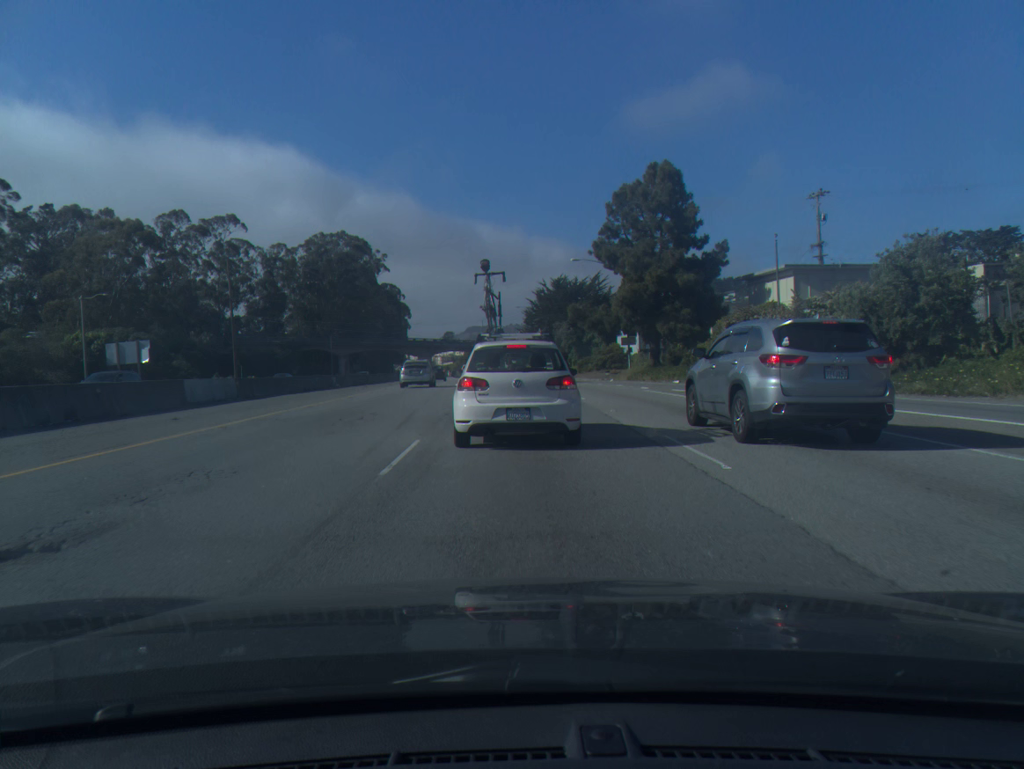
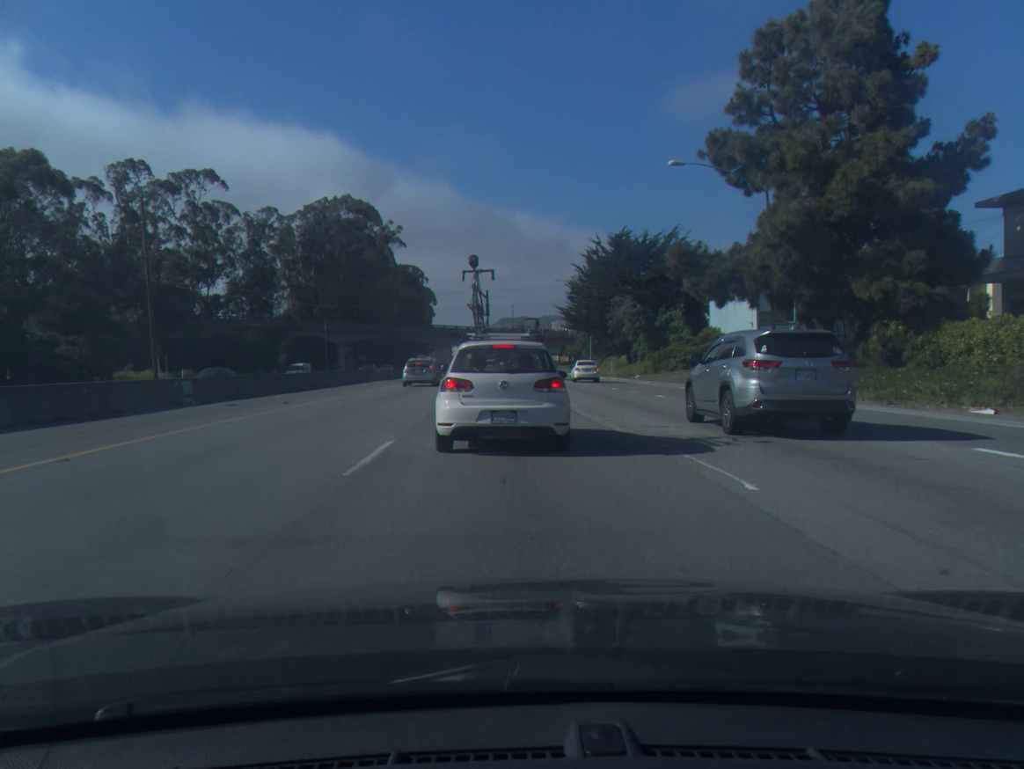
(-0.7, +30.5) m; -2°
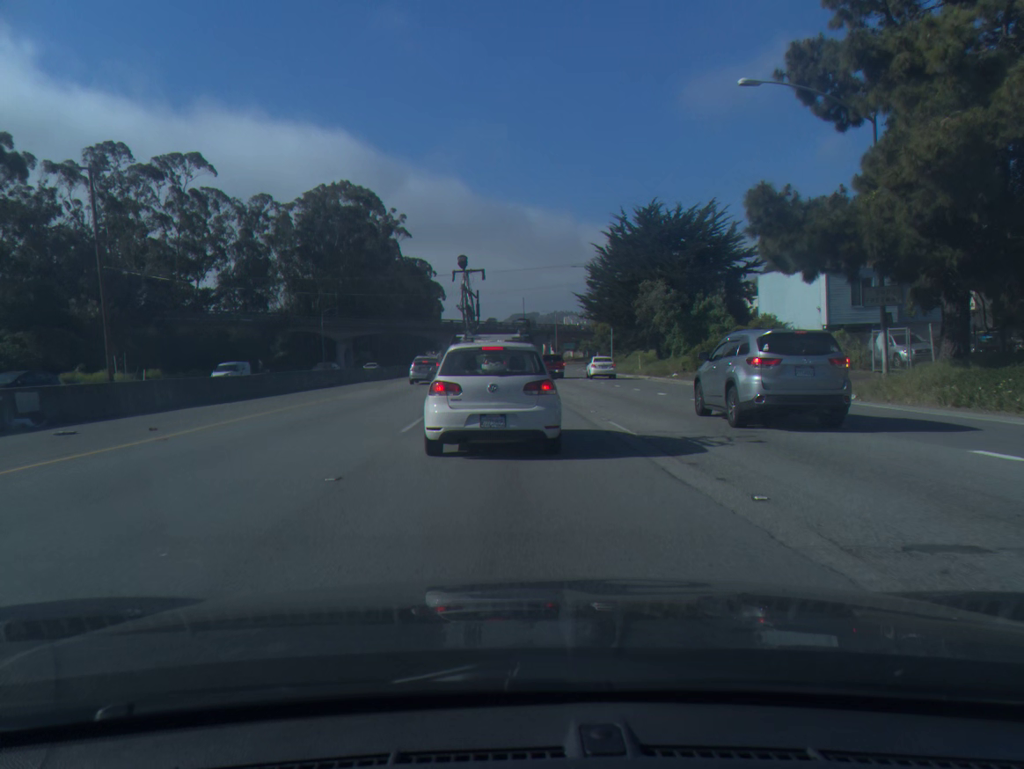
(-0.1, +9.6) m; -1°
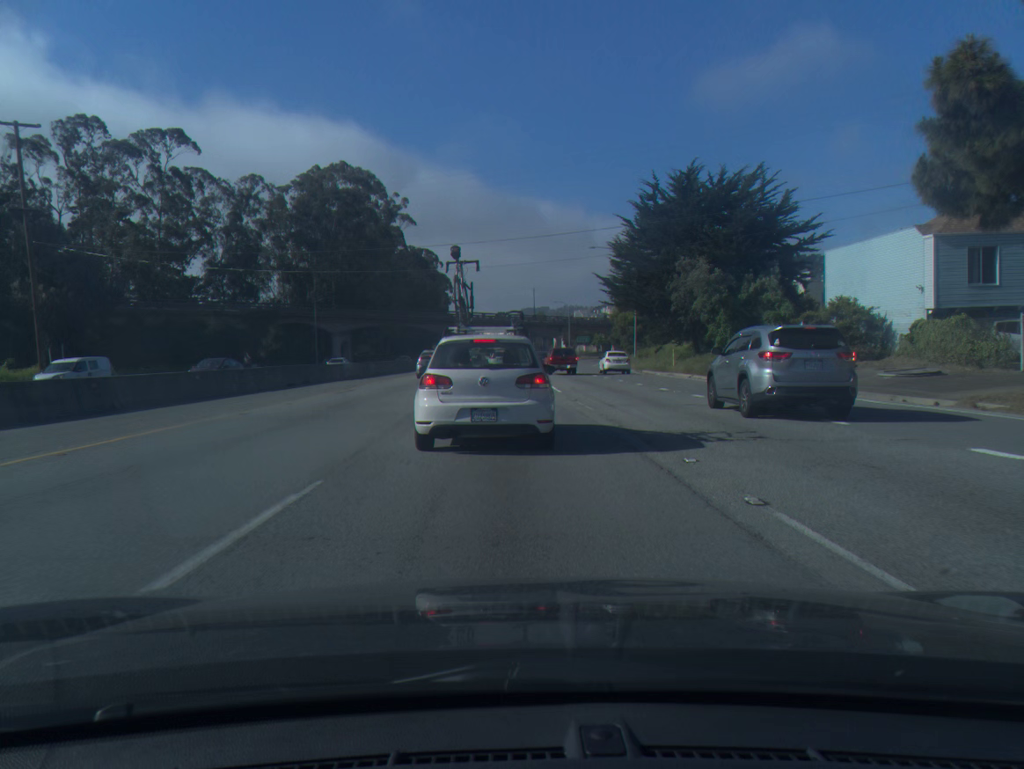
(-0.1, +9.5) m; -1°
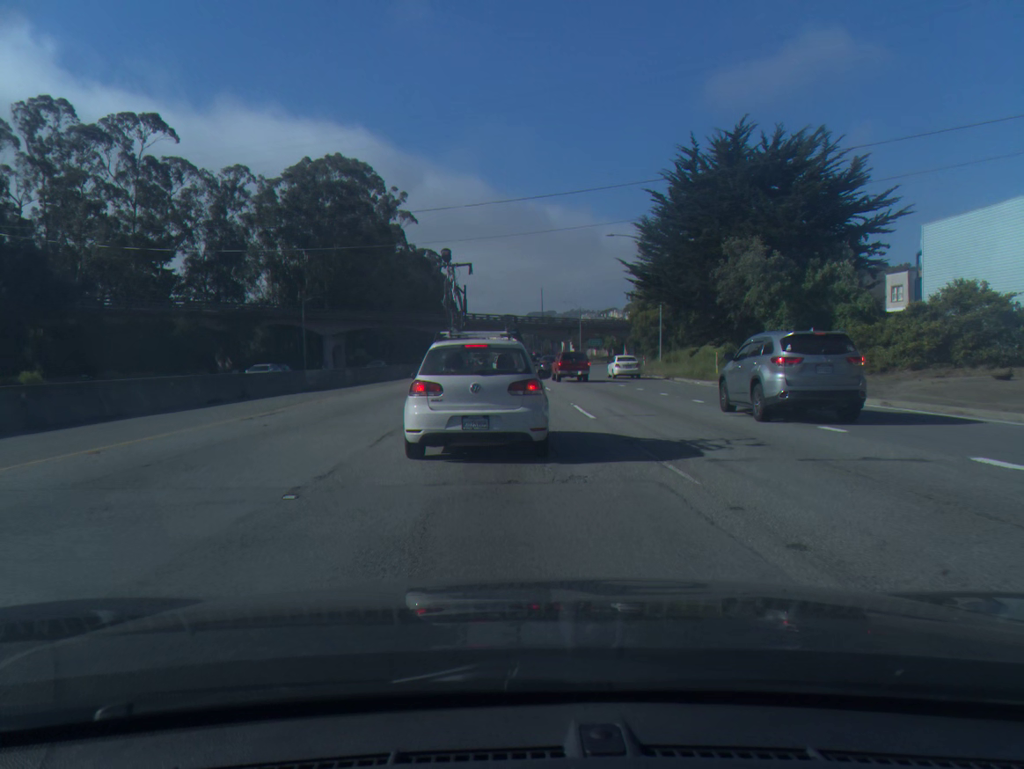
(-0.1, +9.3) m; -1°
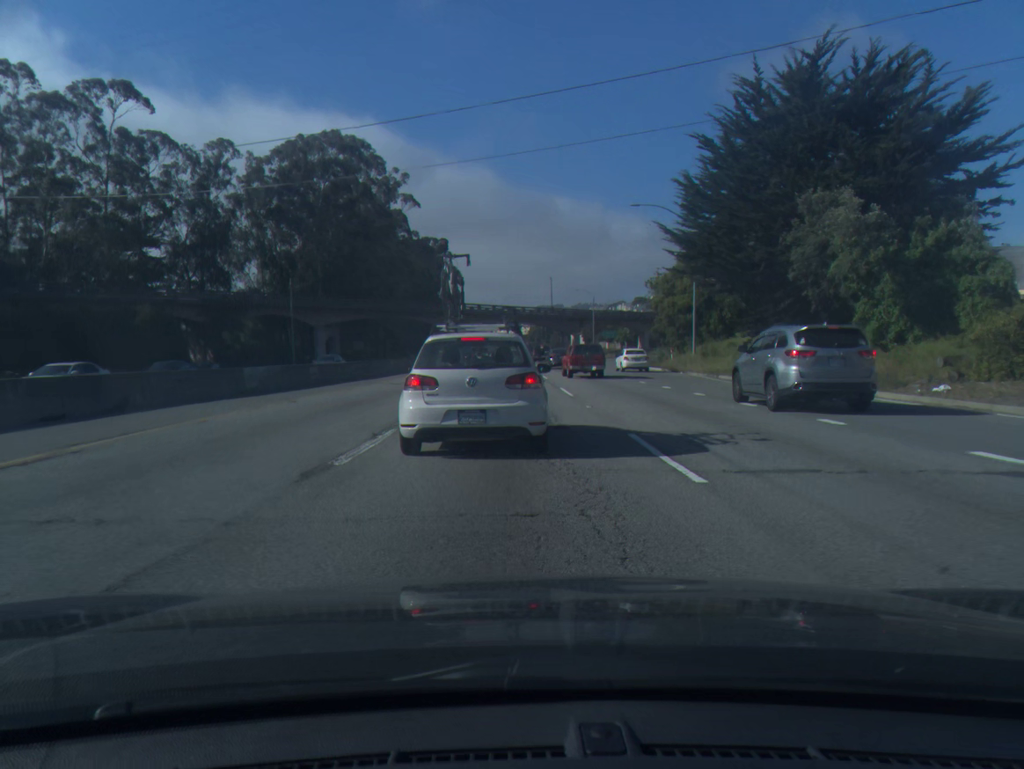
(-0.1, +9.2) m; -1°
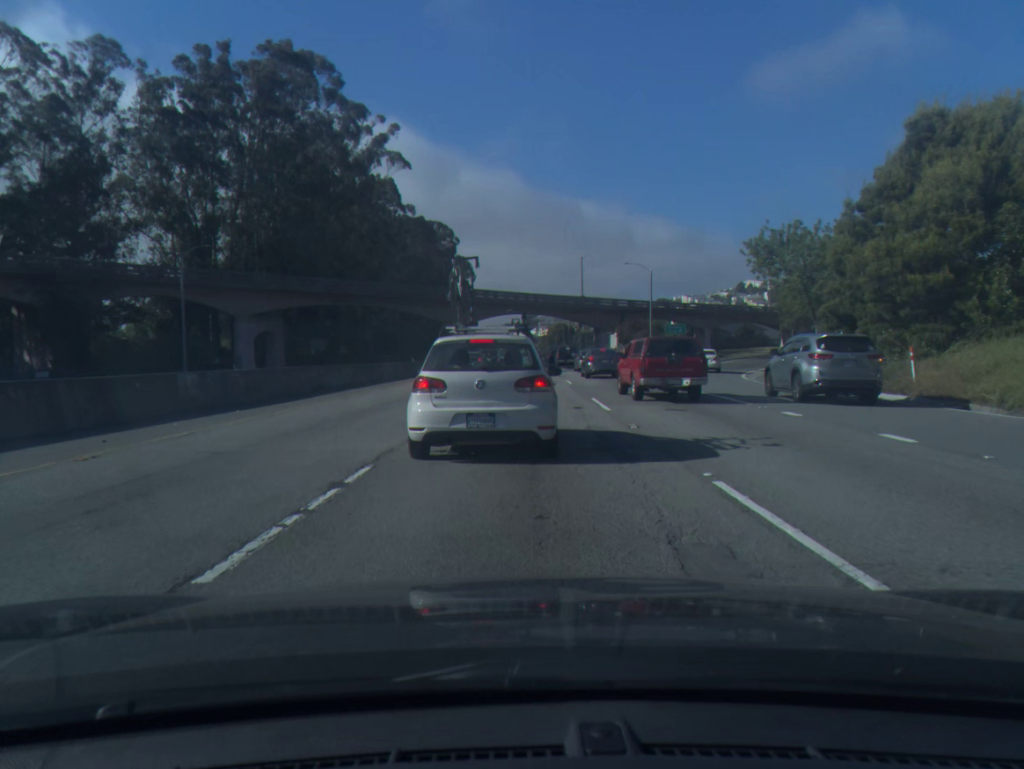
(-0.5, +33.7) m; -1°
